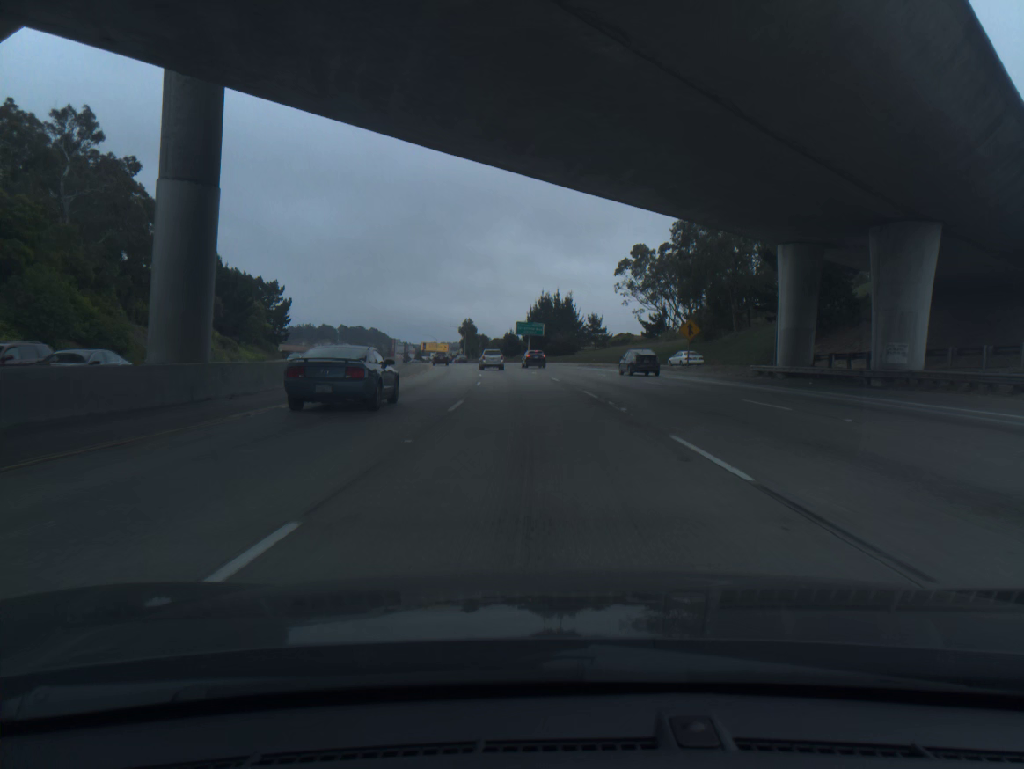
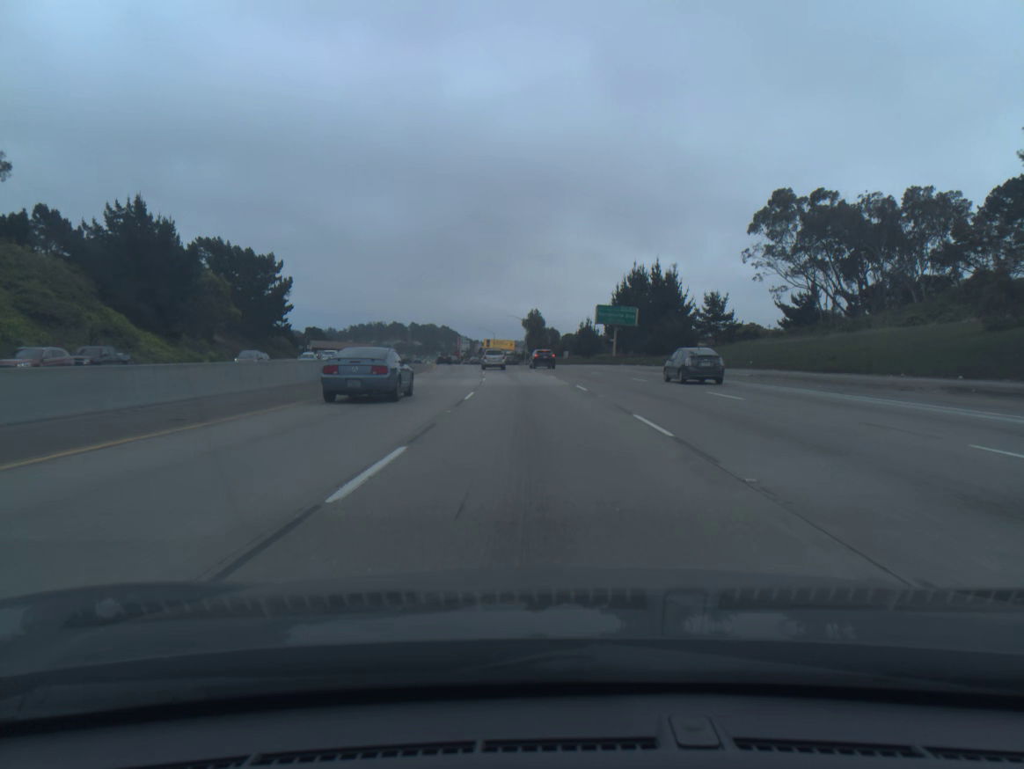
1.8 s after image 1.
(-2.4, +53.9) m; -5°
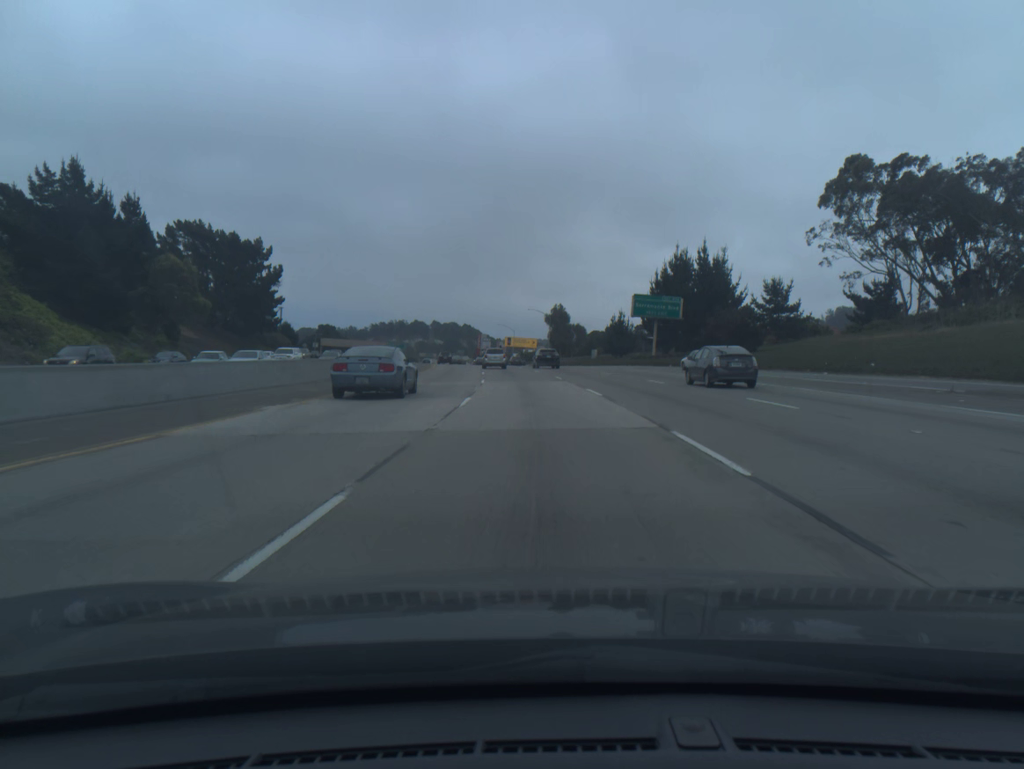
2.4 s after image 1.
(-0.3, +18.2) m; -2°
